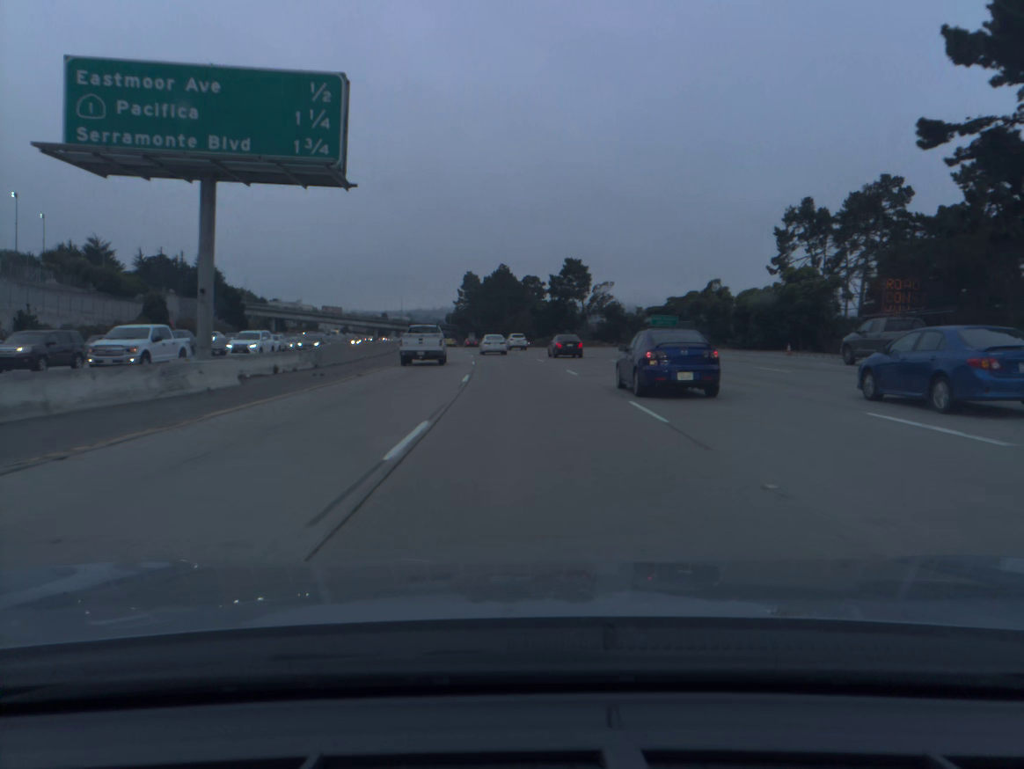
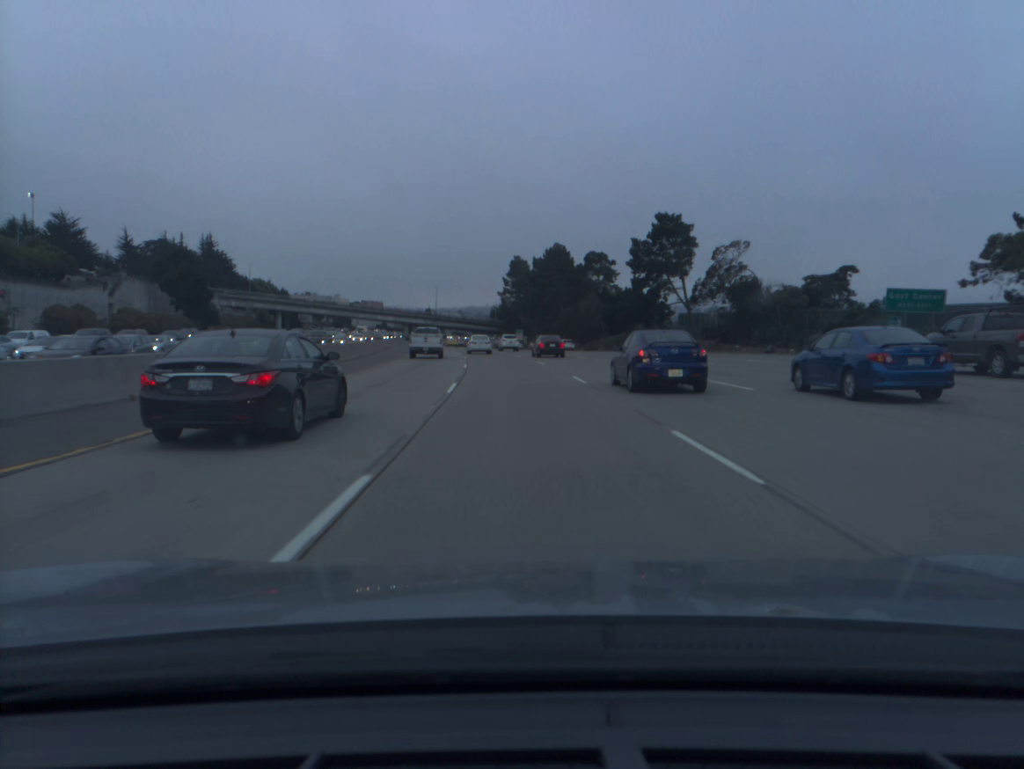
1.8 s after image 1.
(-1.4, +48.7) m; -4°
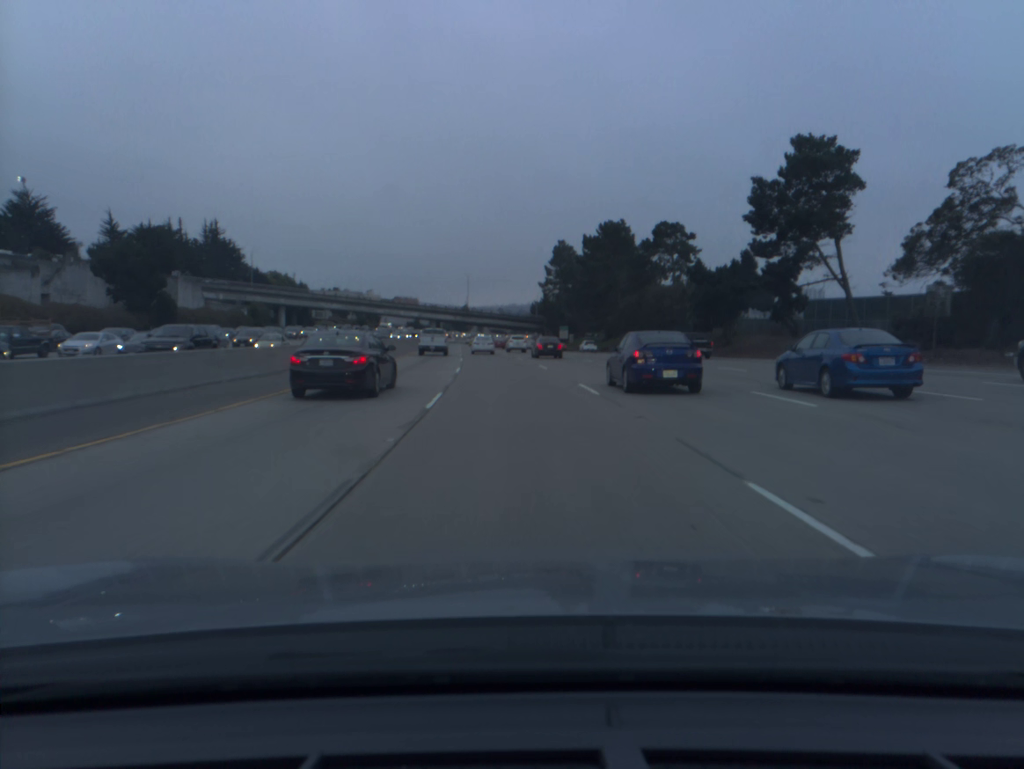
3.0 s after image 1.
(-0.8, +33.1) m; -3°
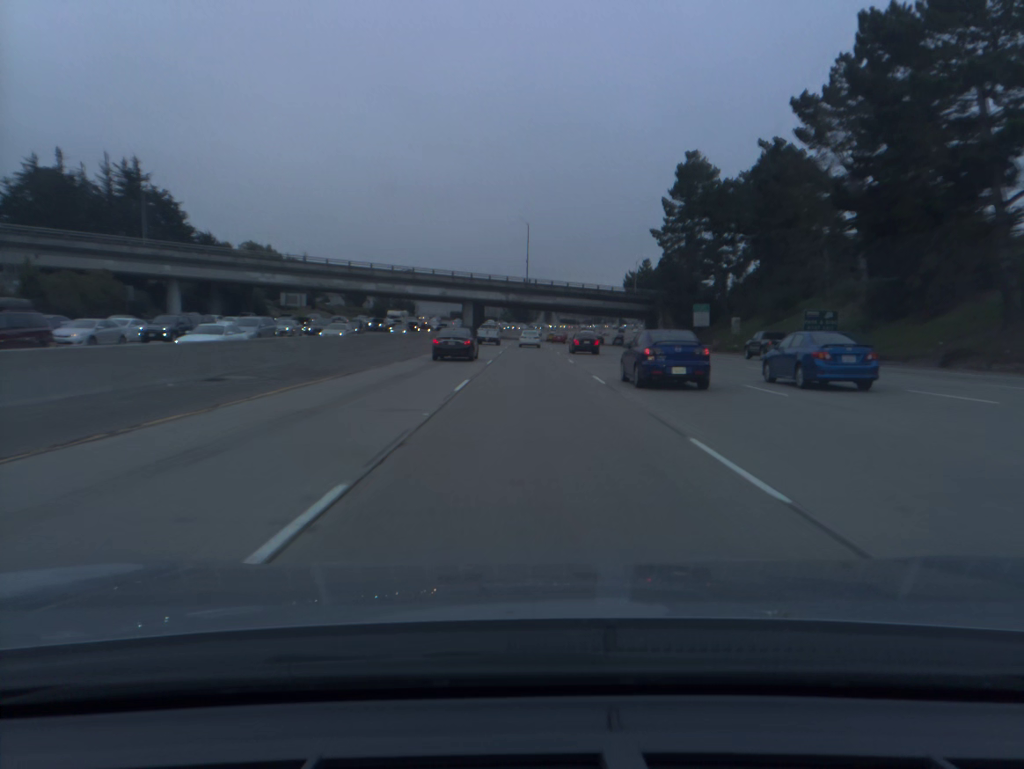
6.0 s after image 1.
(-4.9, +84.3) m; -5°
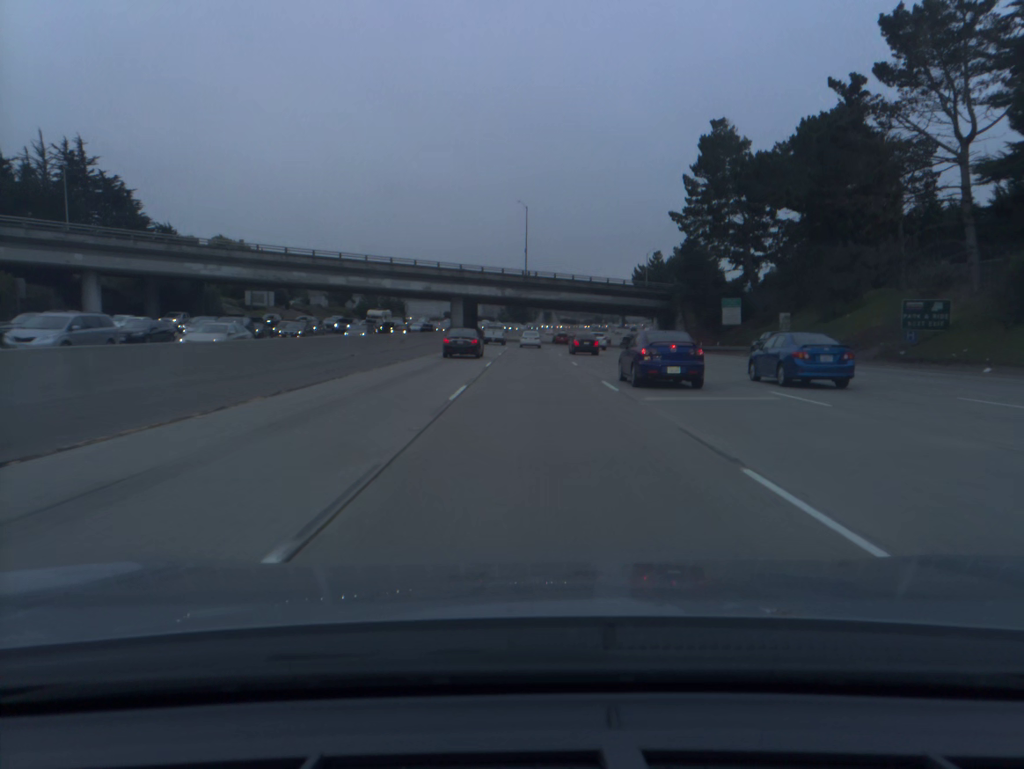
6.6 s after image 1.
(0.0, +16.9) m; 0°
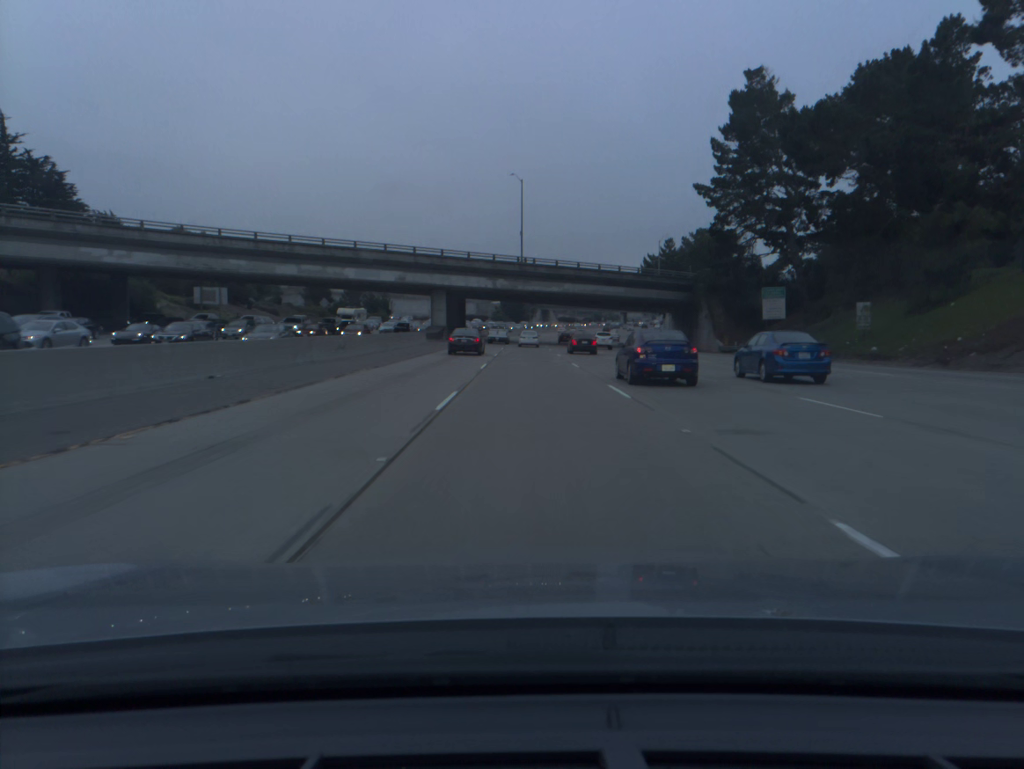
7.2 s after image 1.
(0.0, +16.8) m; 0°
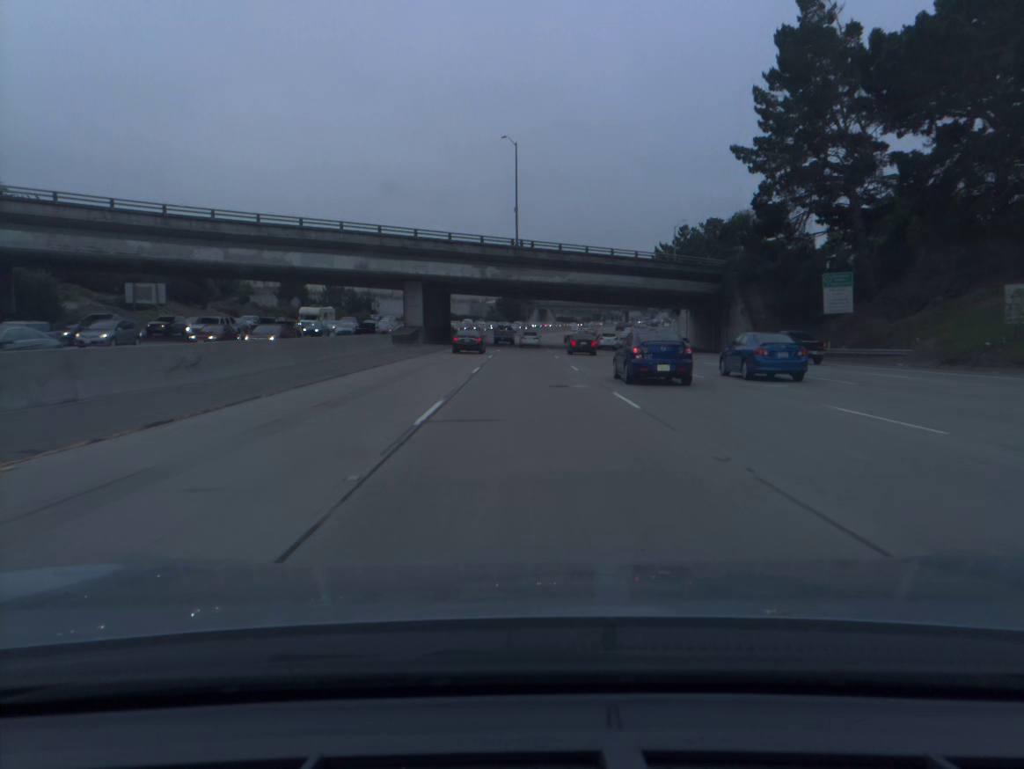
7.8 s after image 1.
(0.0, +16.8) m; 0°
